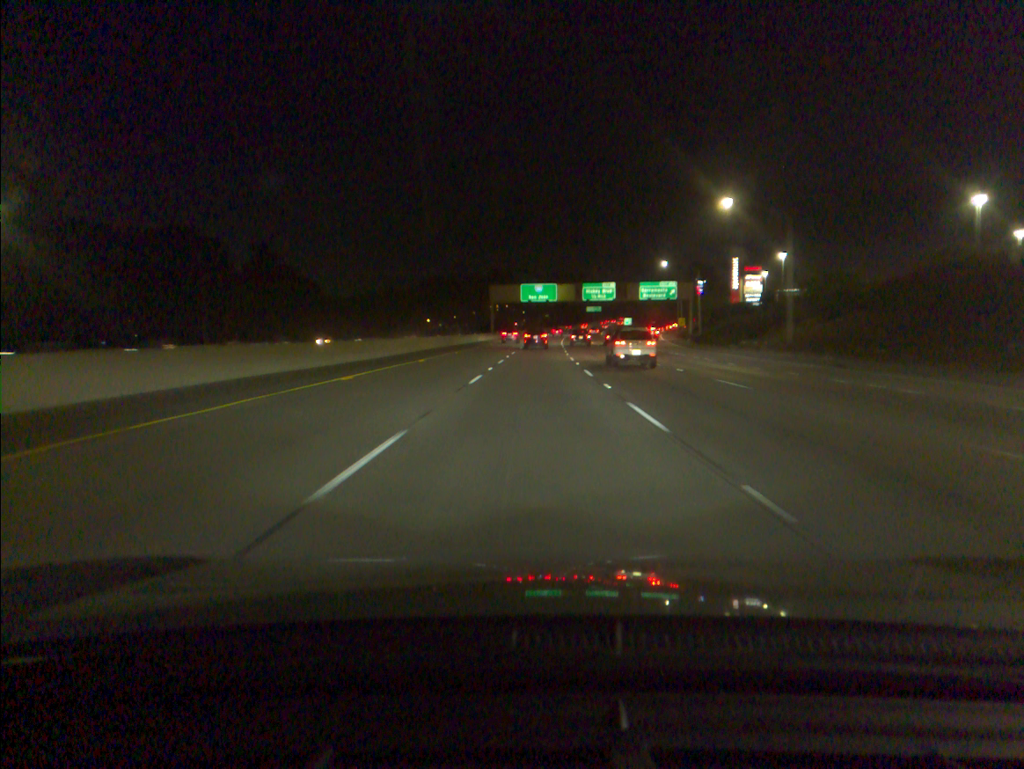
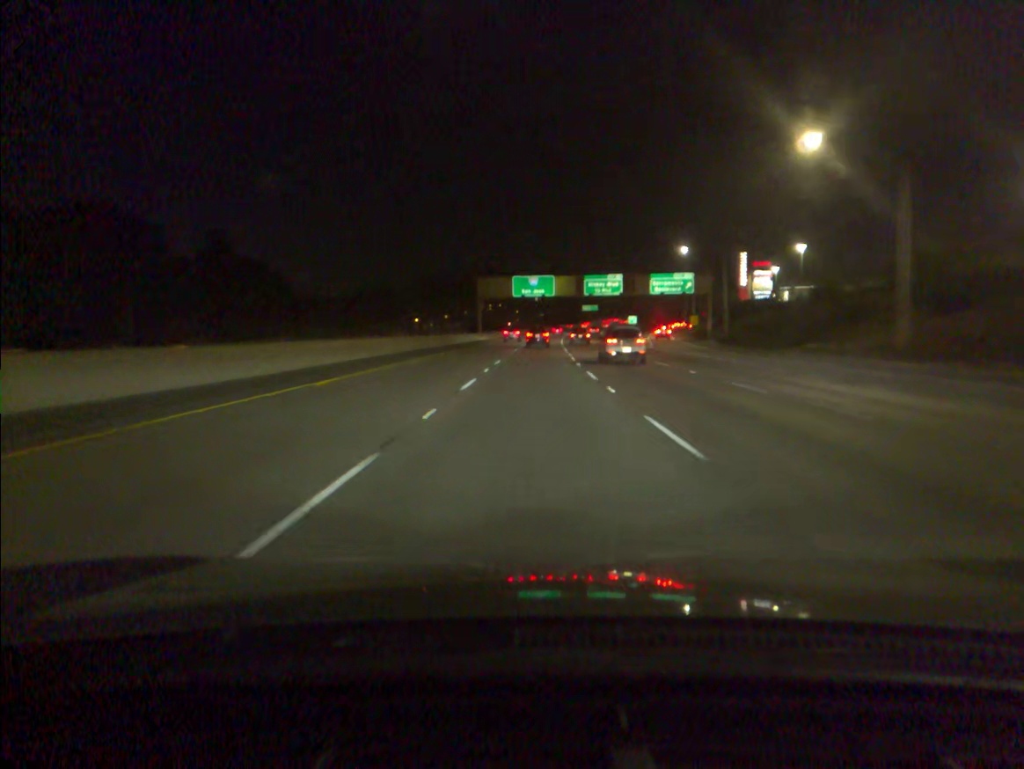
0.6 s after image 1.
(+0.1, +17.1) m; 0°
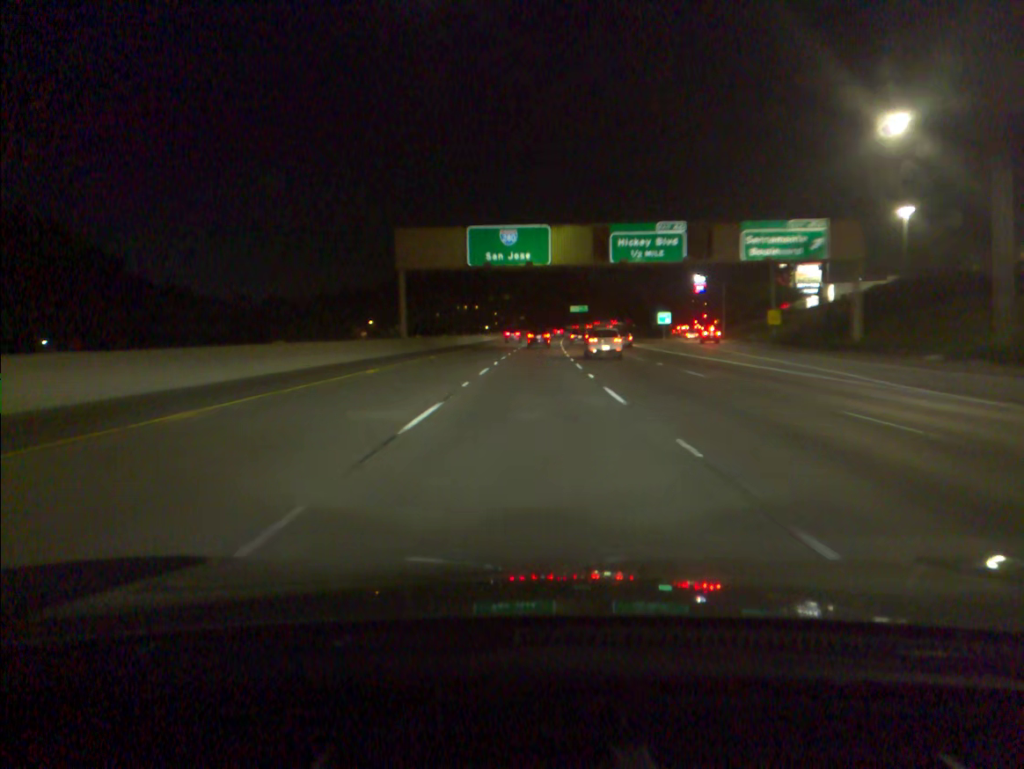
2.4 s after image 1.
(+0.6, +51.8) m; +1°
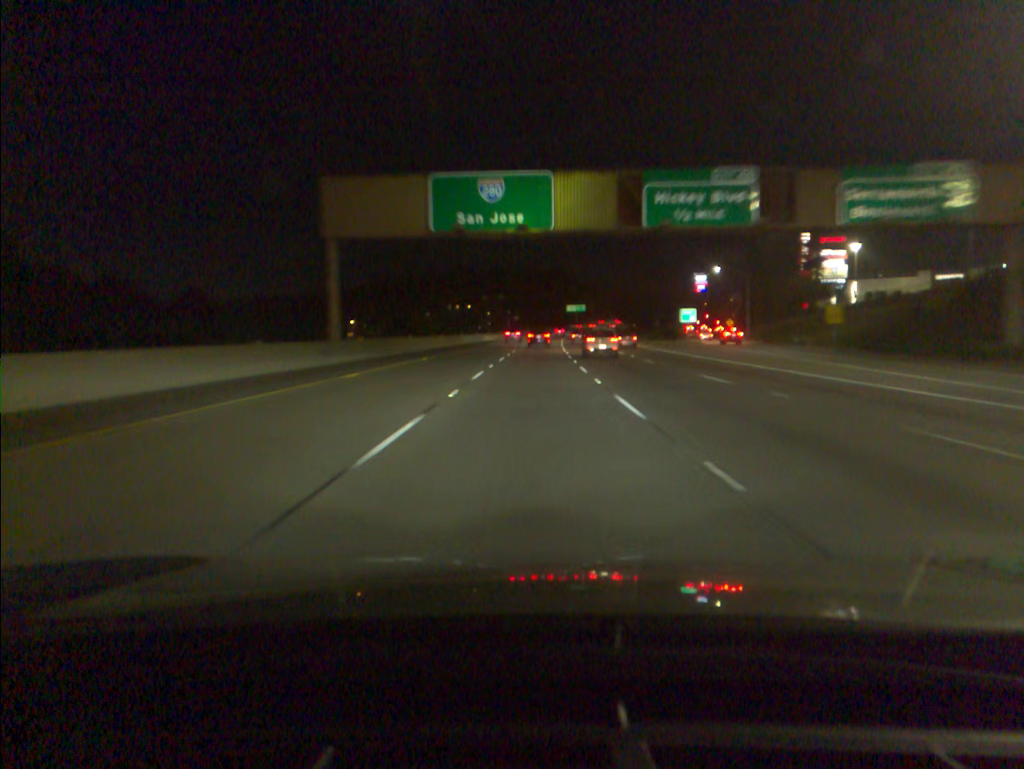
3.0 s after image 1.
(0.0, +17.4) m; 0°
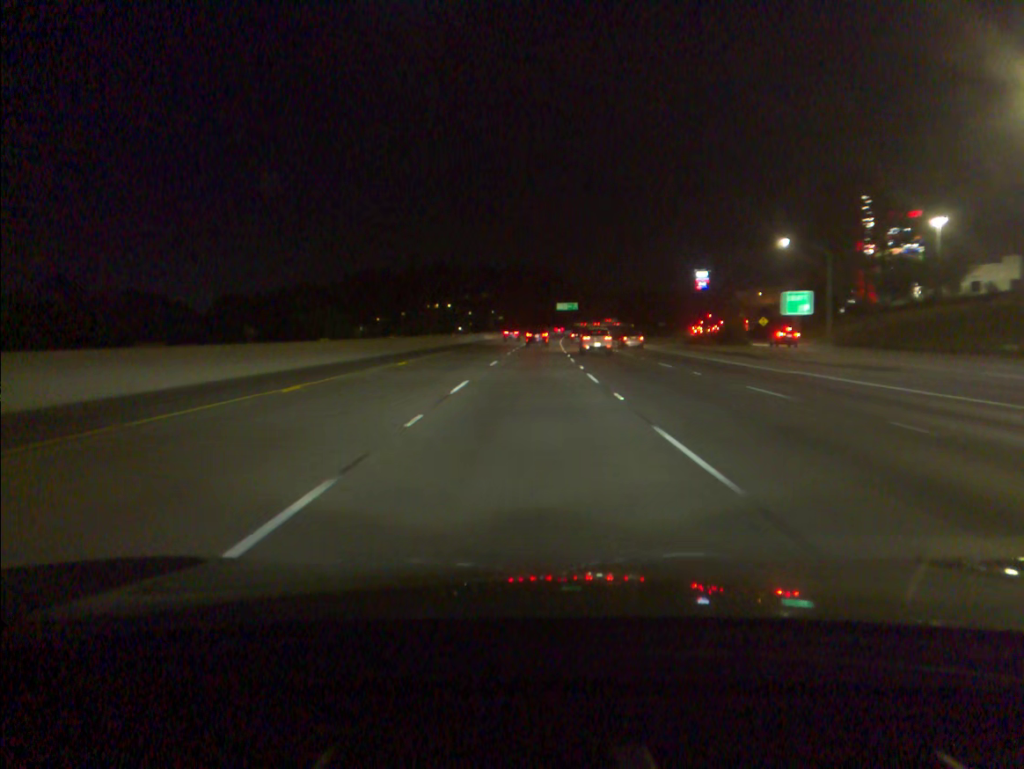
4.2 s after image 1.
(+0.3, +35.1) m; +1°
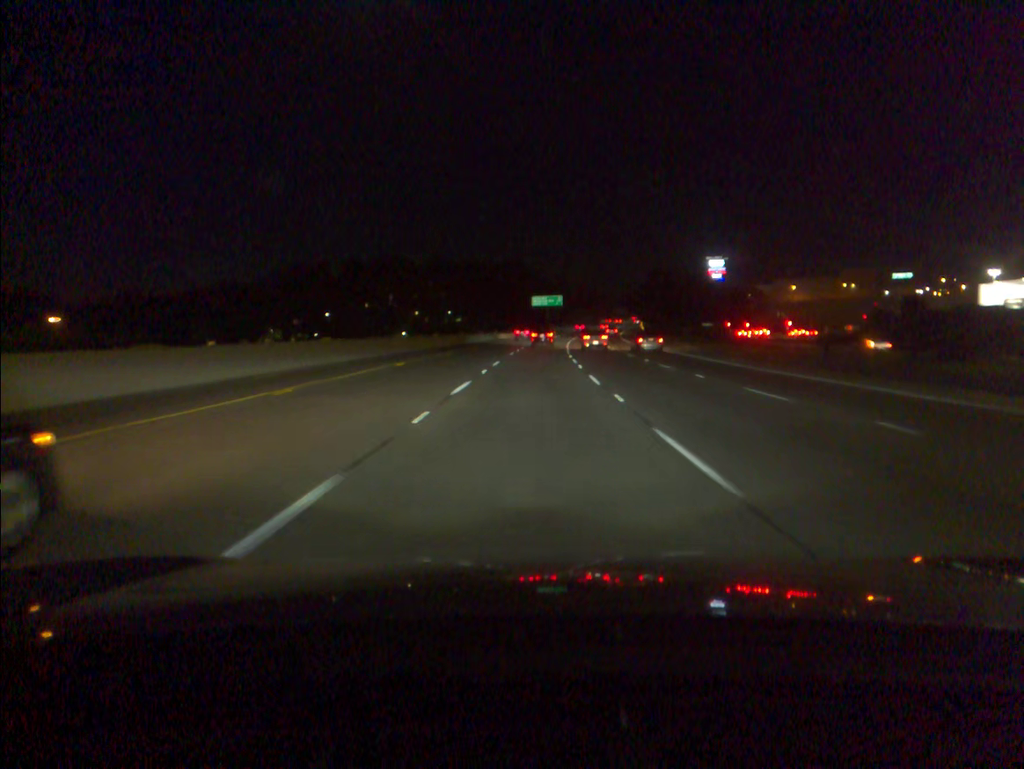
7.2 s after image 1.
(+1.6, +87.9) m; +2°
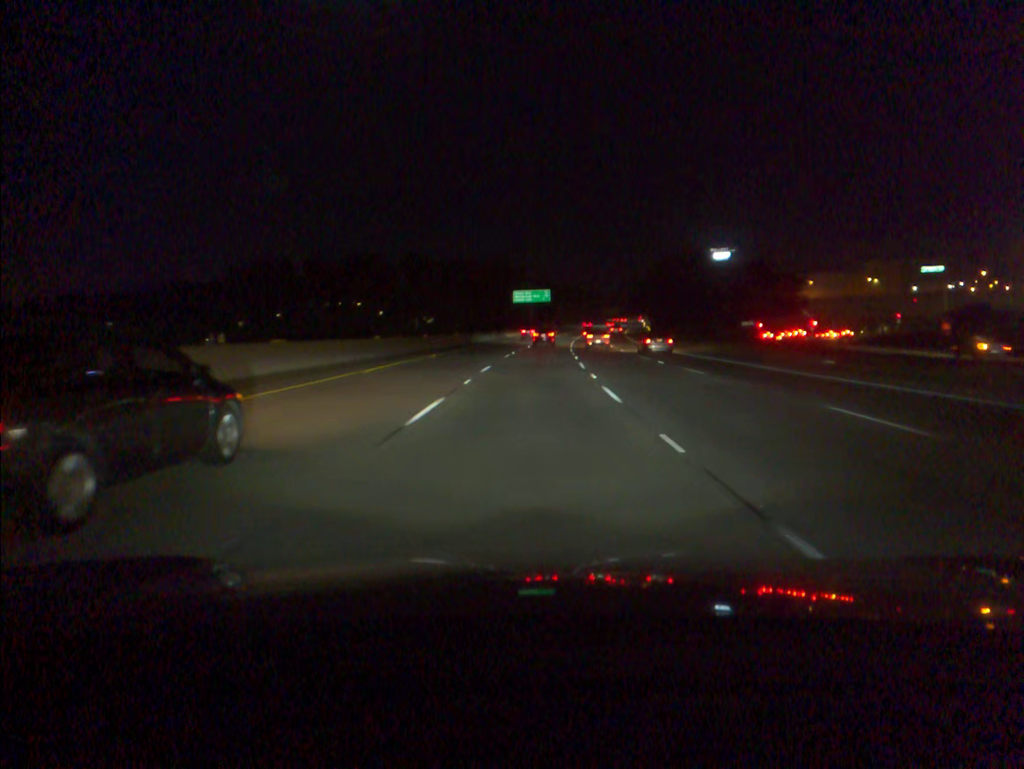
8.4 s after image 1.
(+0.4, +35.2) m; +1°
